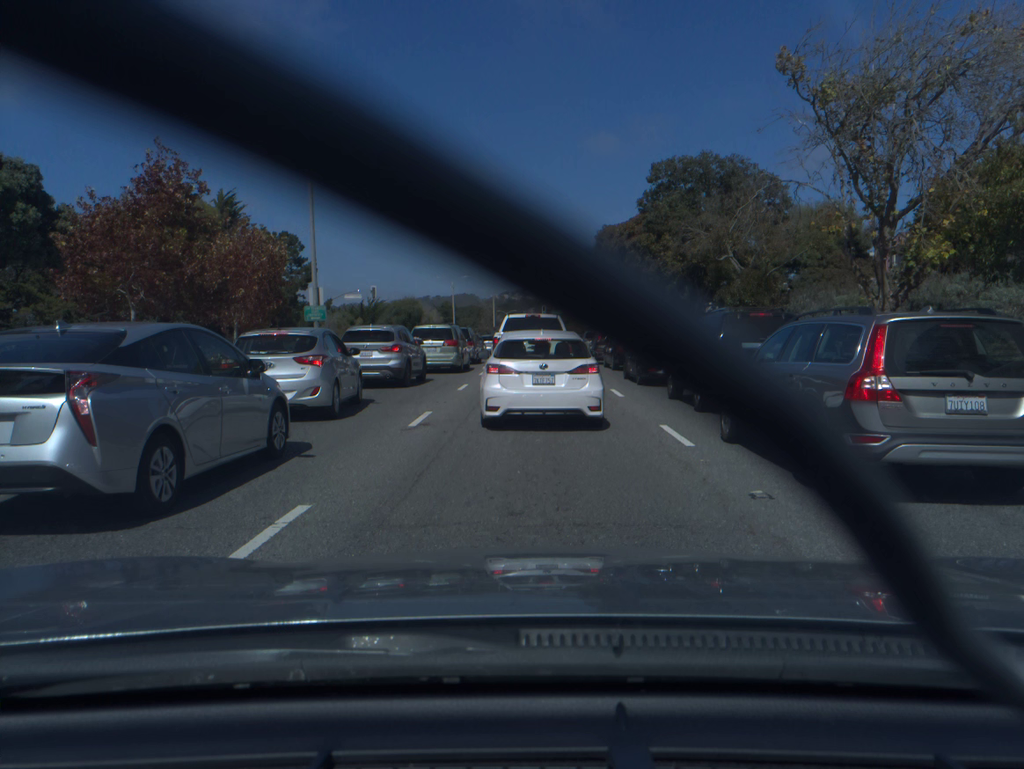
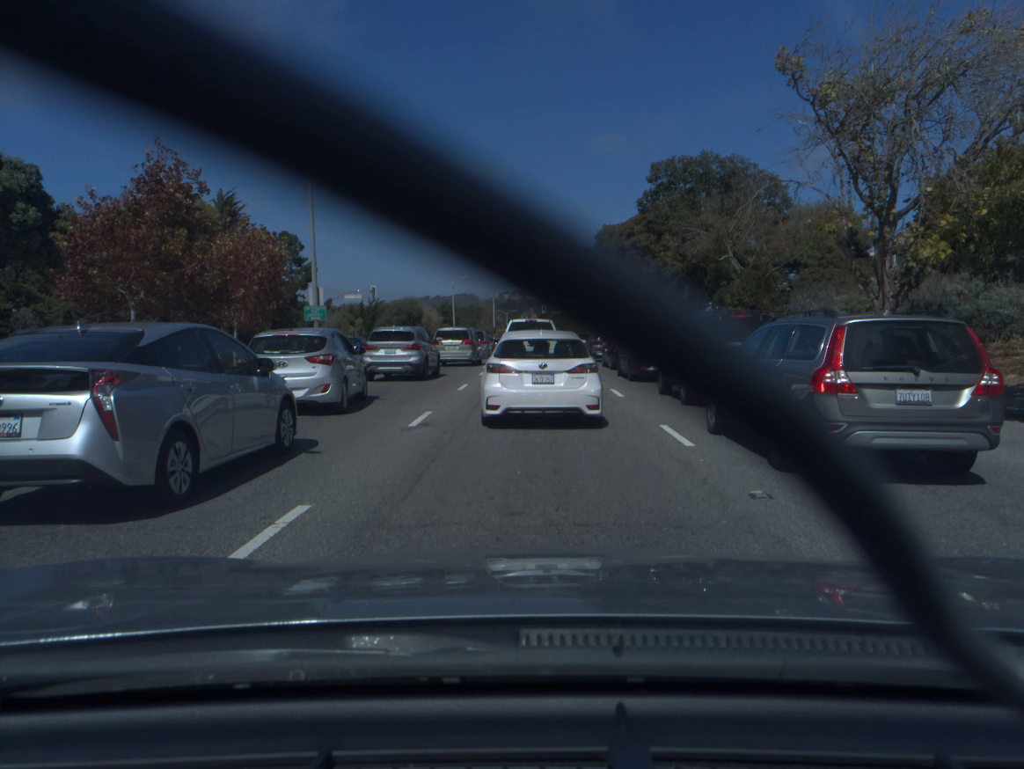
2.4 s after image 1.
(0.0, 0.0) m; 0°
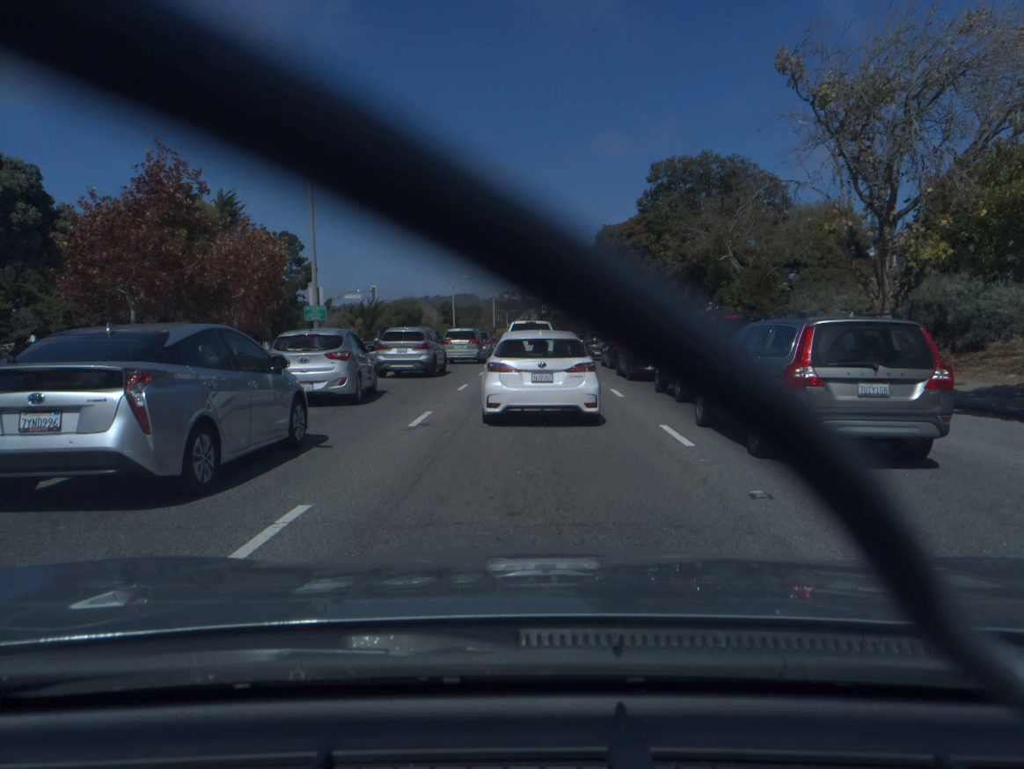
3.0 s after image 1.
(0.0, 0.0) m; 0°
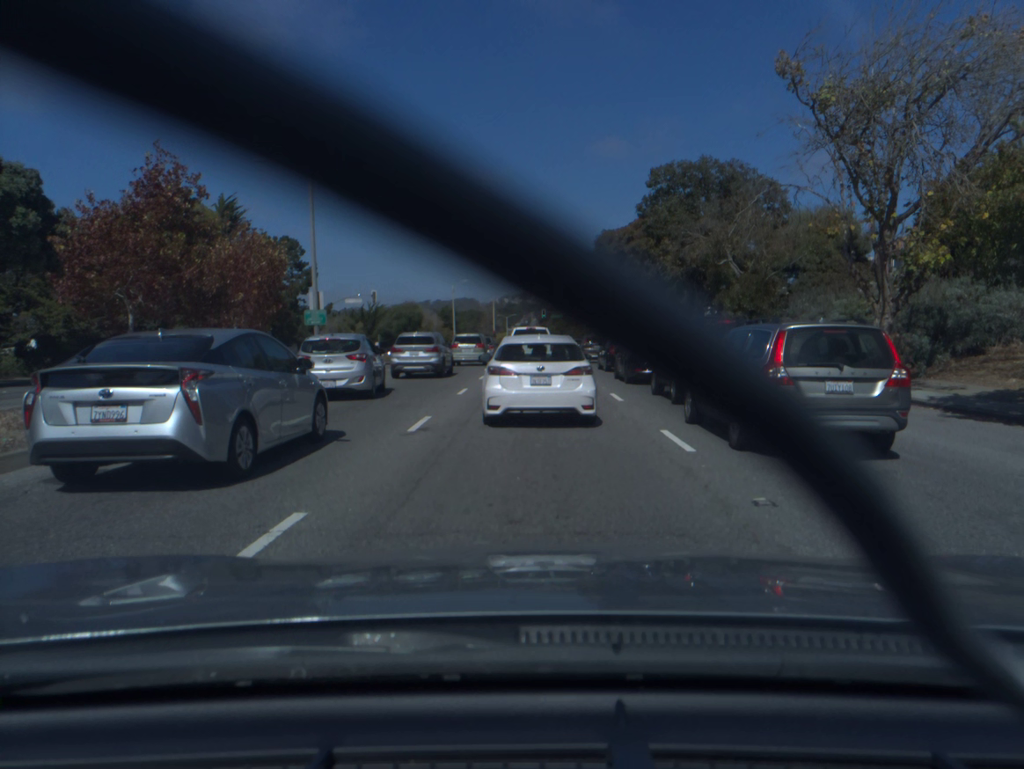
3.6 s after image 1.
(0.0, +0.1) m; 0°
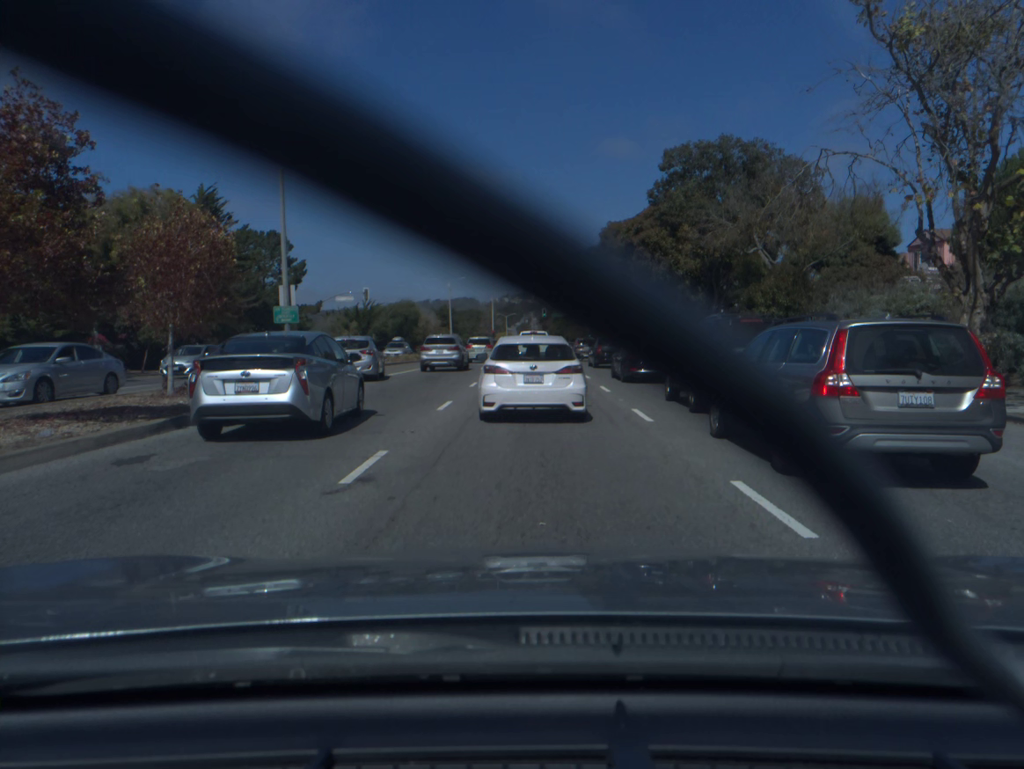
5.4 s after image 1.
(+0.1, +3.7) m; +1°
